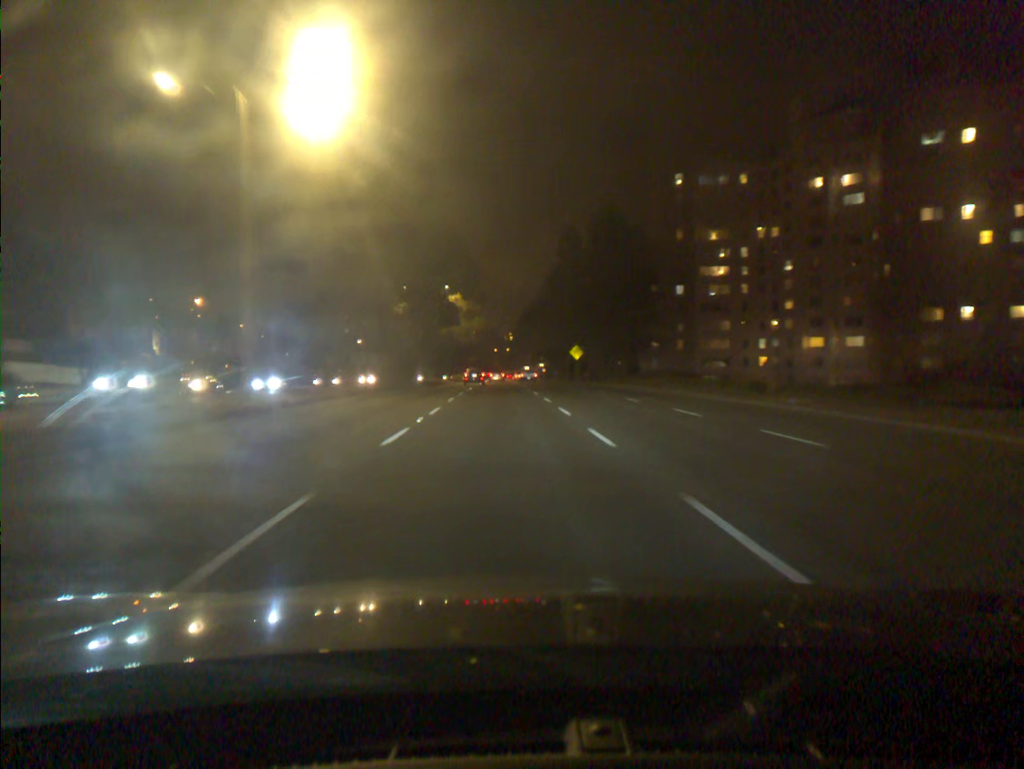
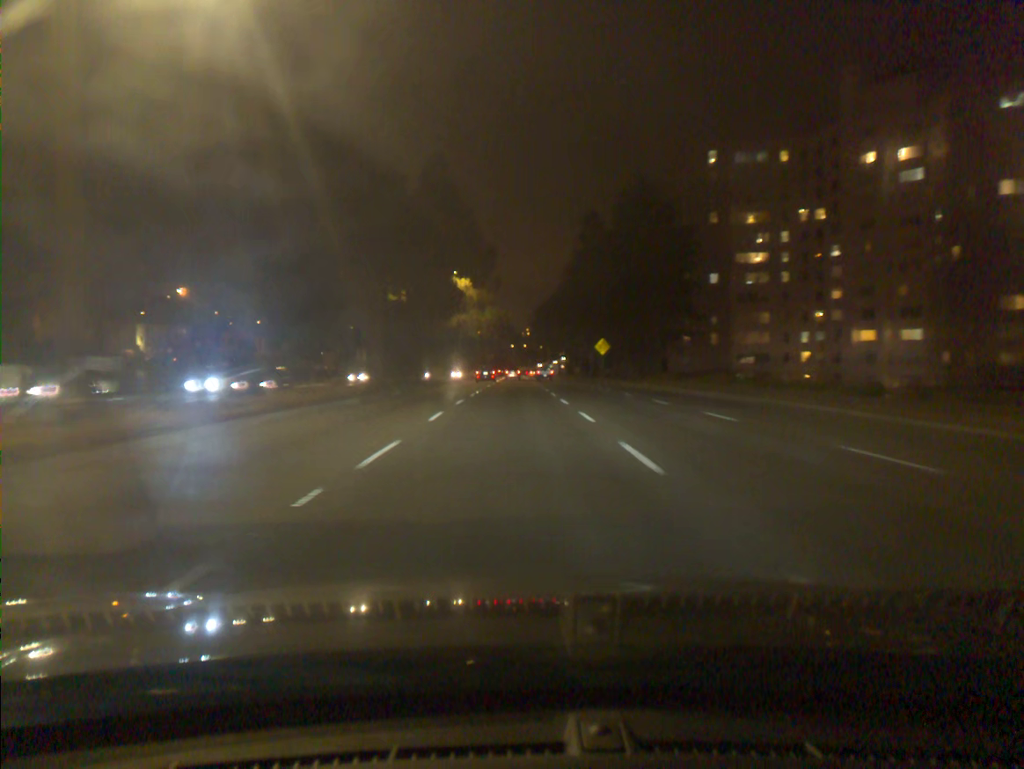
(-0.1, +10.0) m; -1°
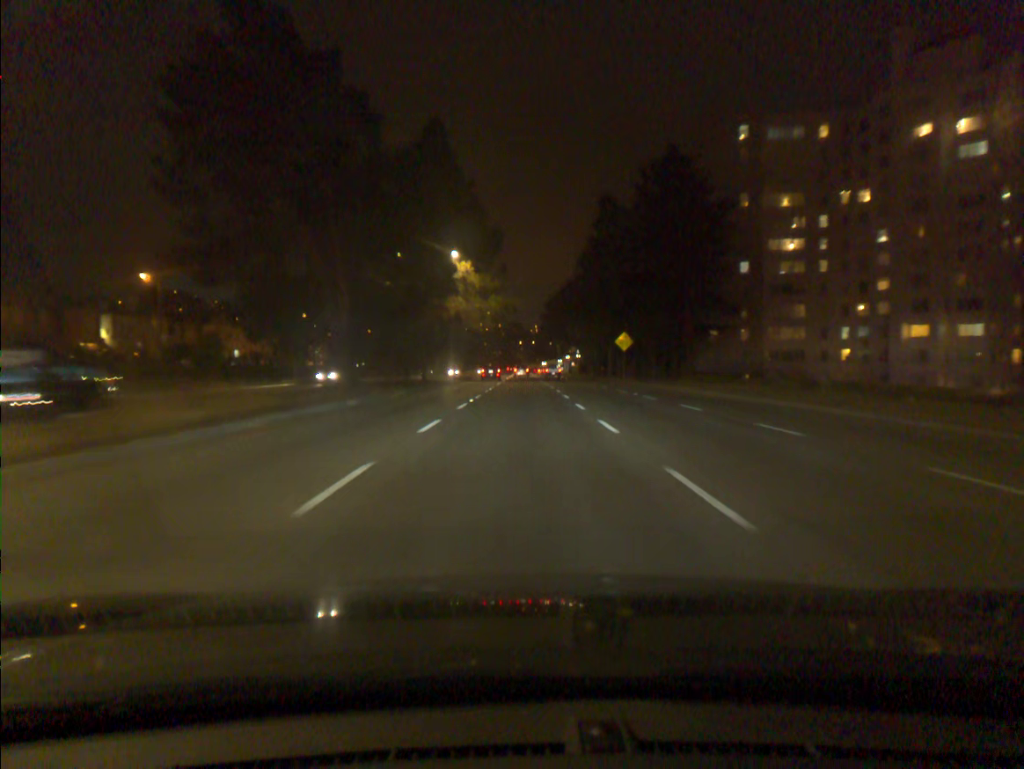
(-0.1, +10.2) m; -1°
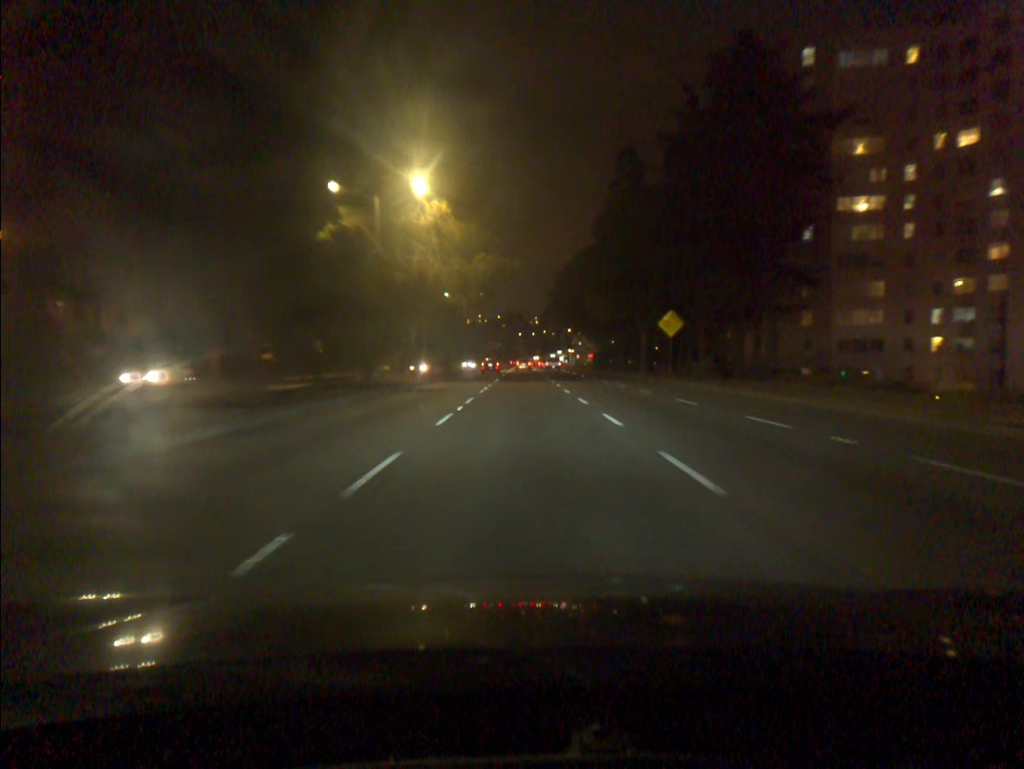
(0.0, +21.2) m; 0°
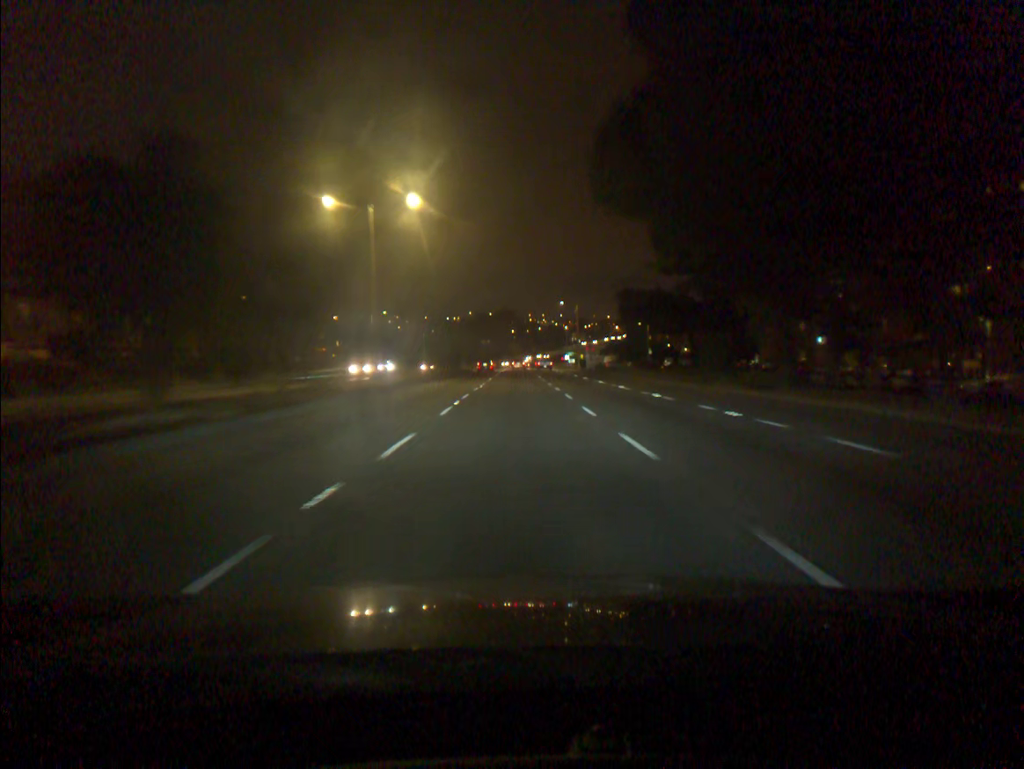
(+0.5, +56.5) m; +1°
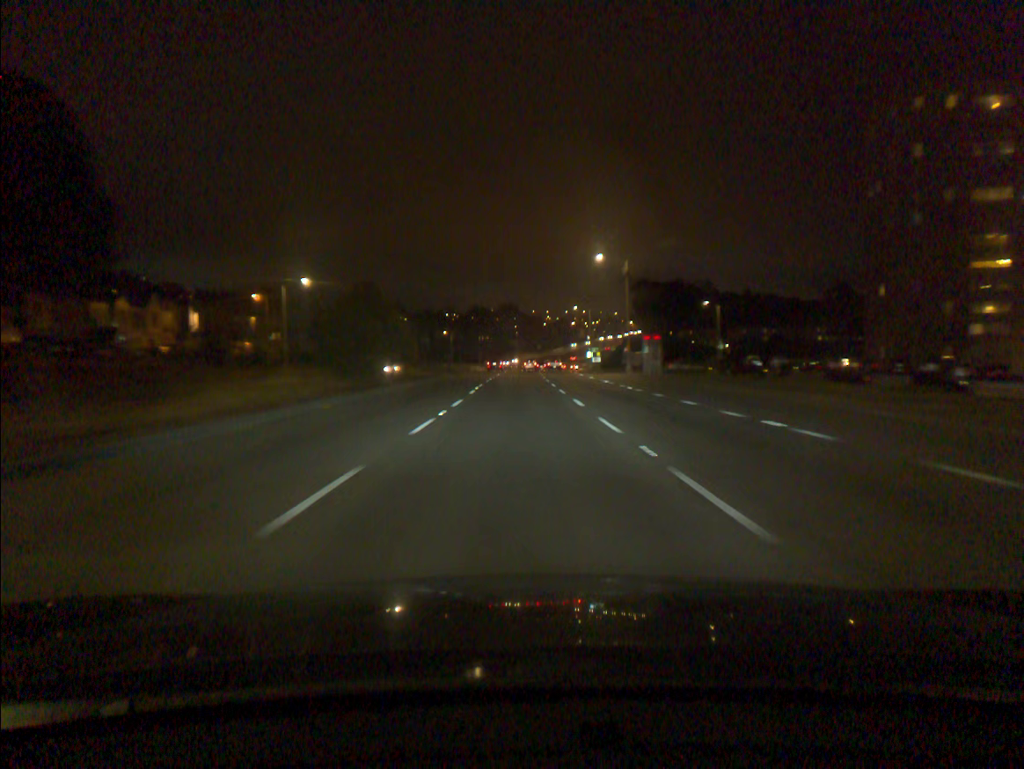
(-0.3, +48.6) m; -1°
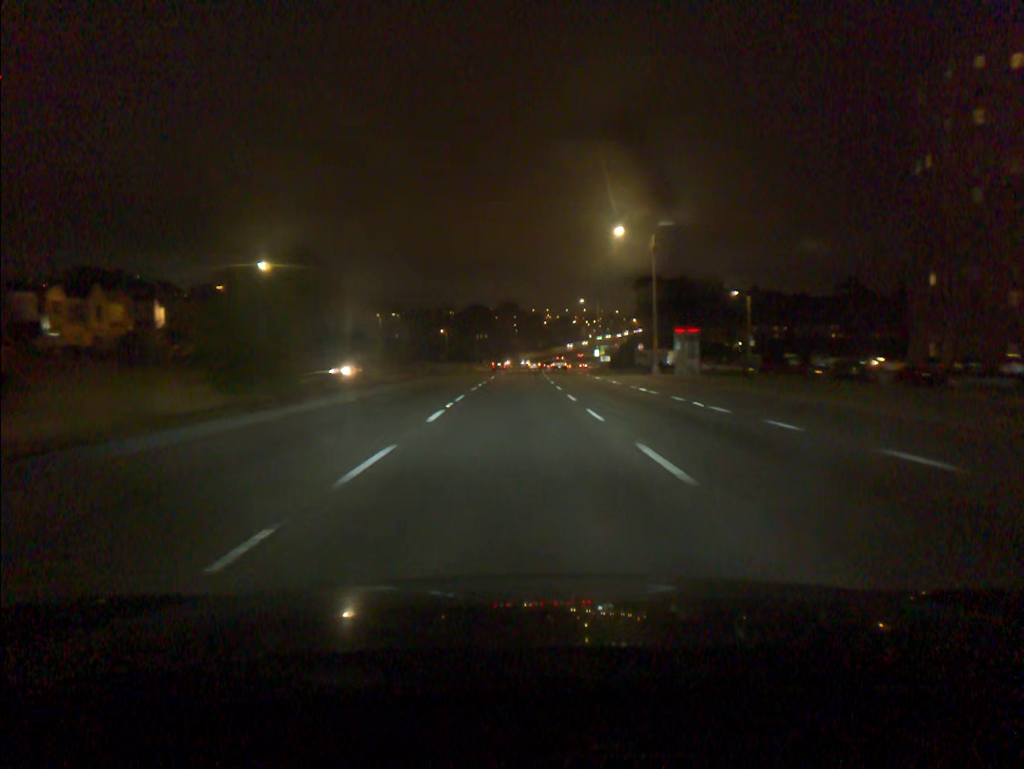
(0.0, +12.6) m; 0°
